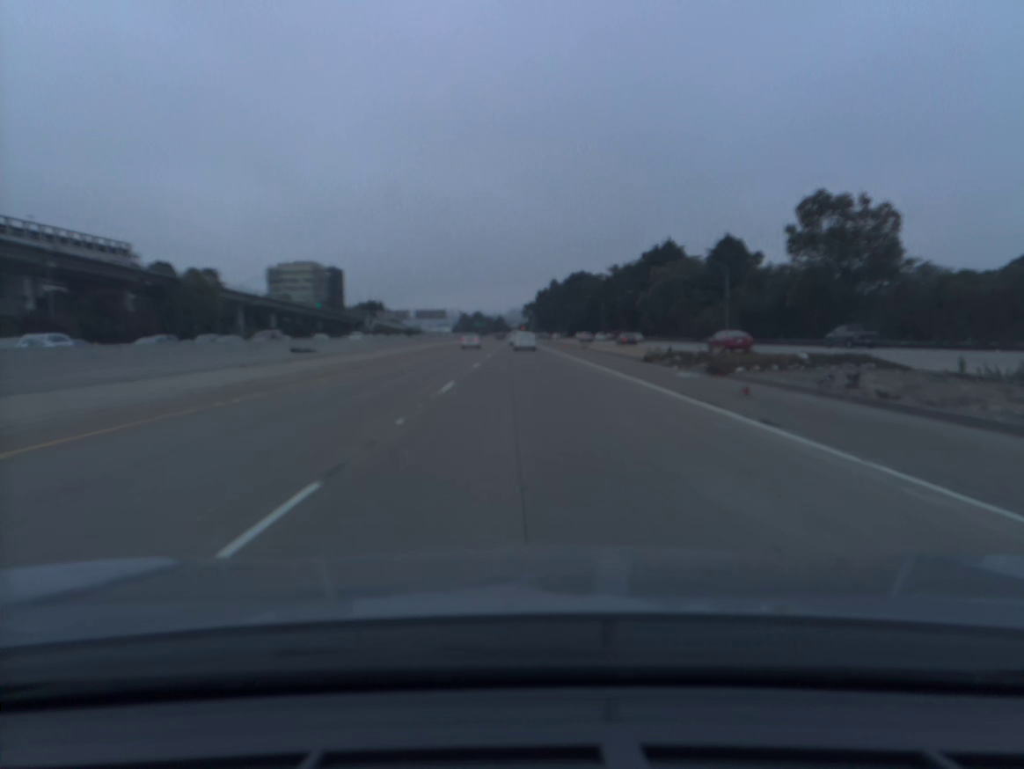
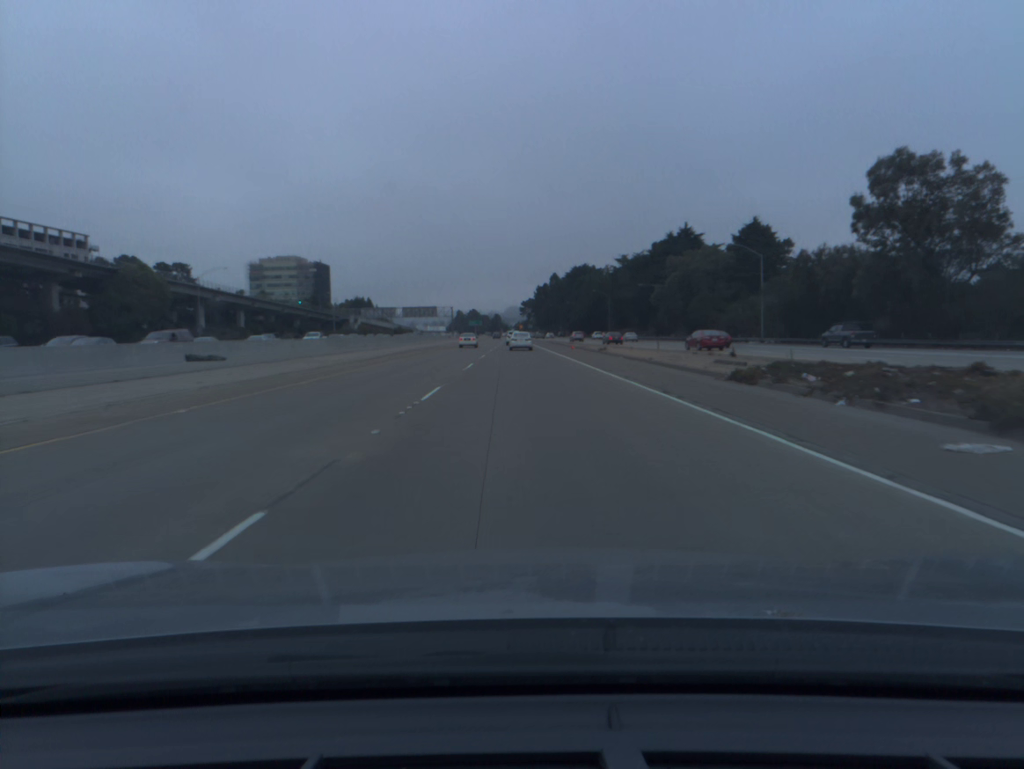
(0.0, +16.0) m; 0°
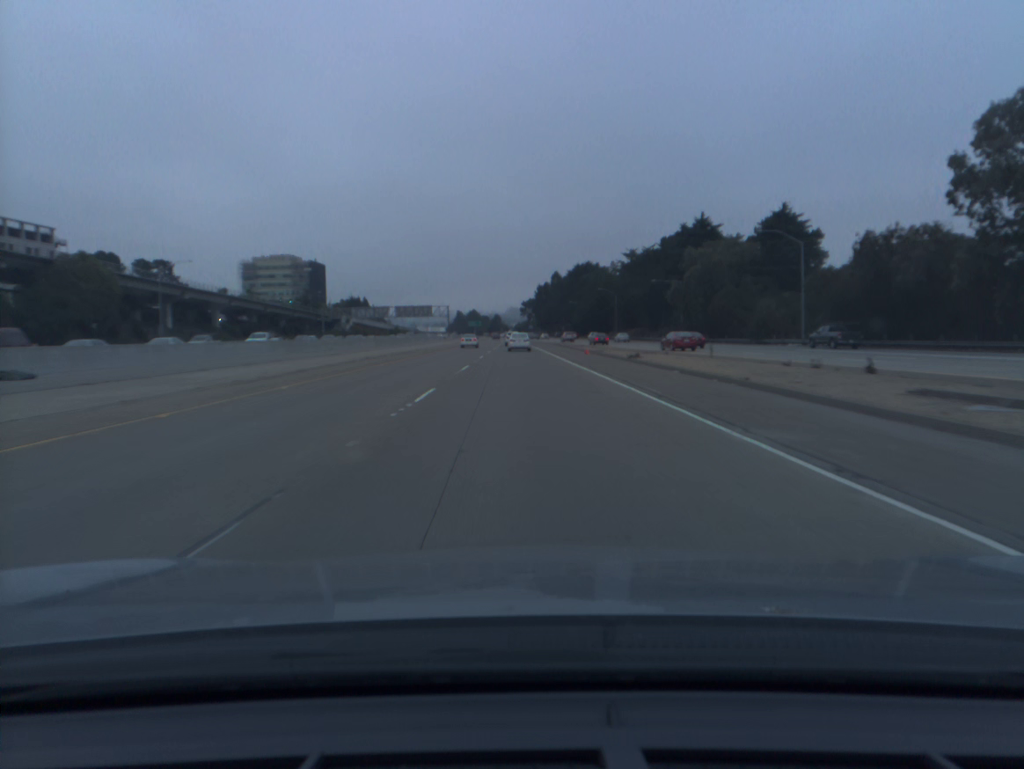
(0.0, +16.0) m; 0°
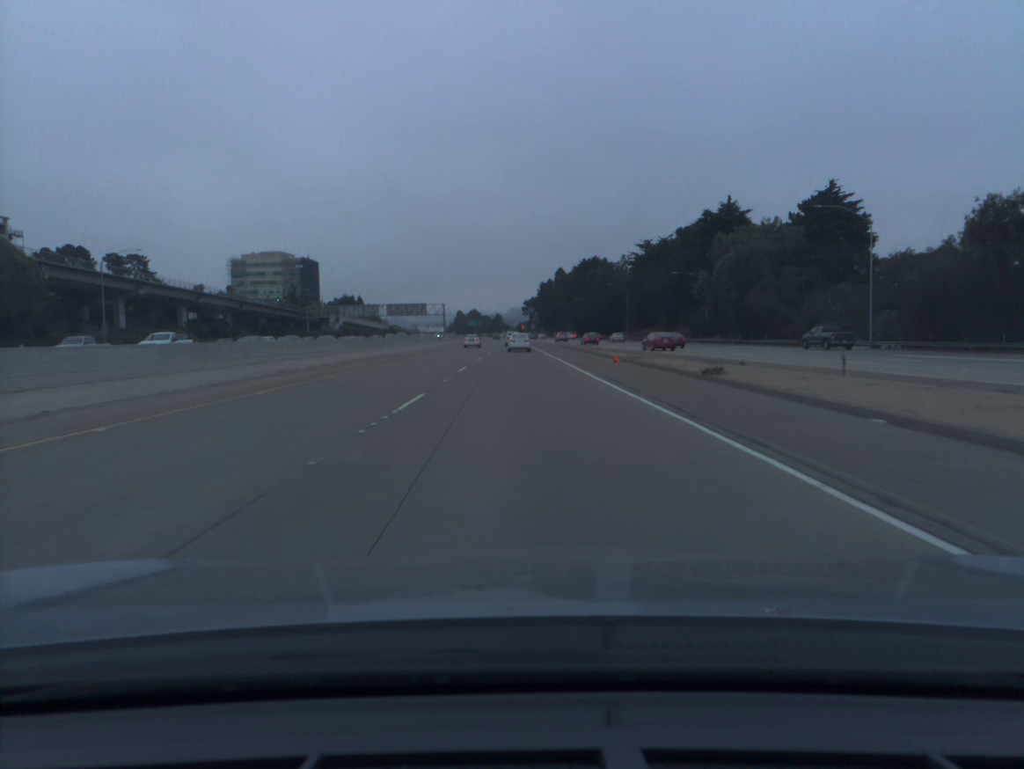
(0.0, +16.0) m; 0°
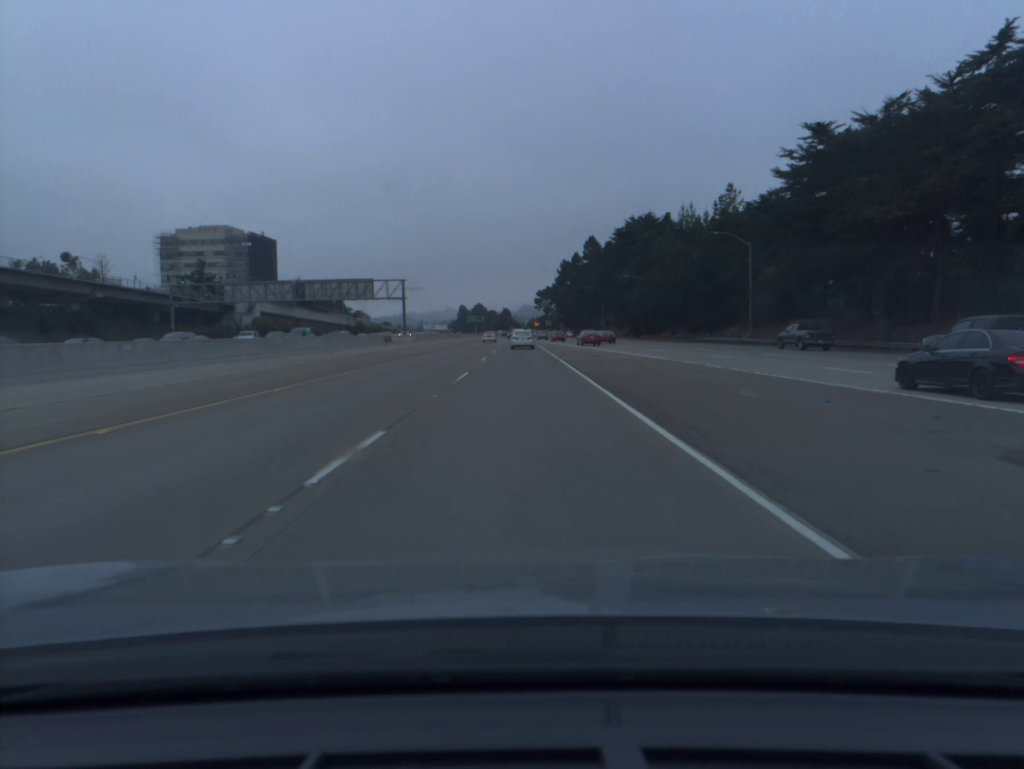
(-0.7, +80.2) m; -1°
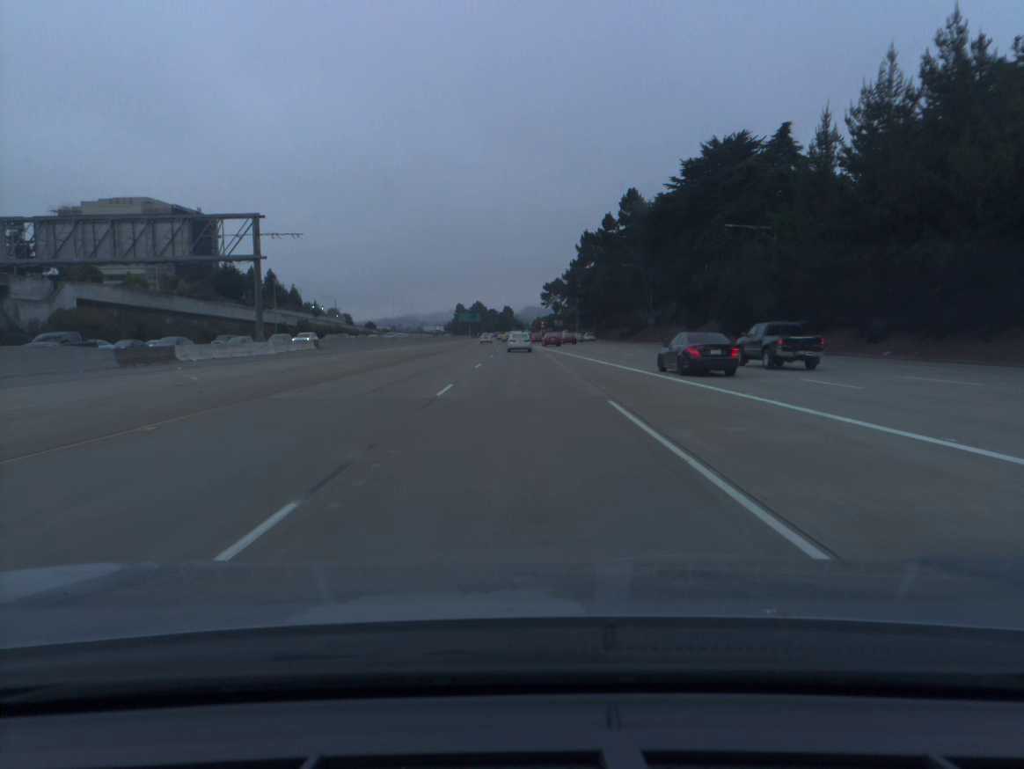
(-0.2, +64.4) m; 0°
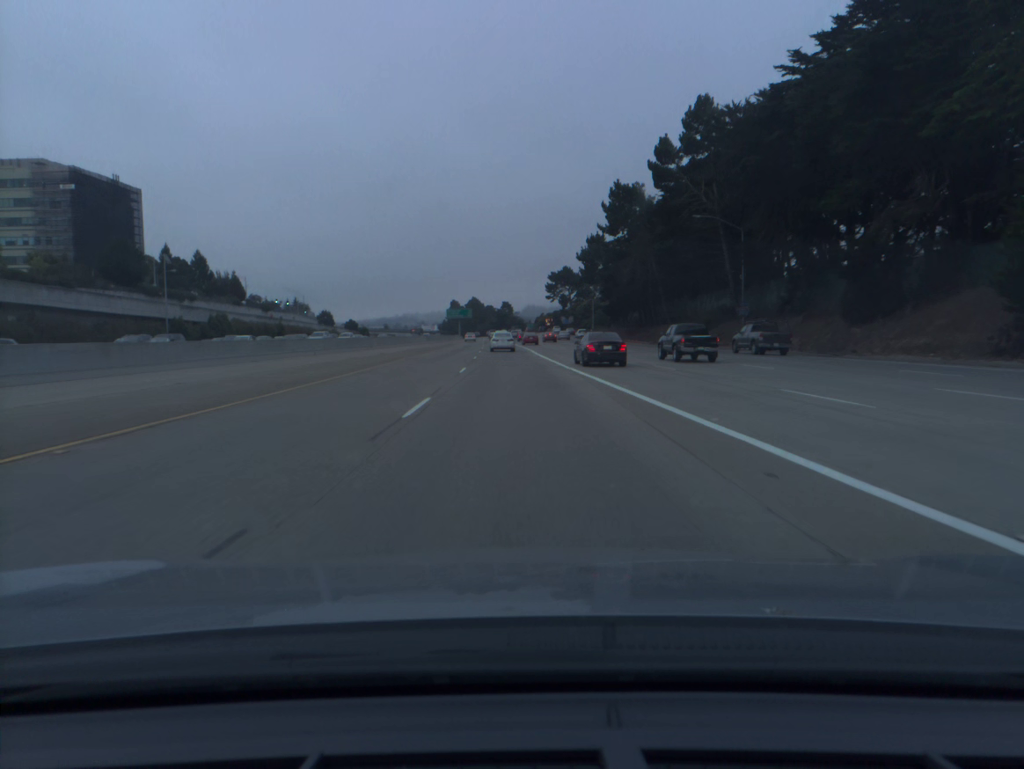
(0.0, +48.5) m; 0°
